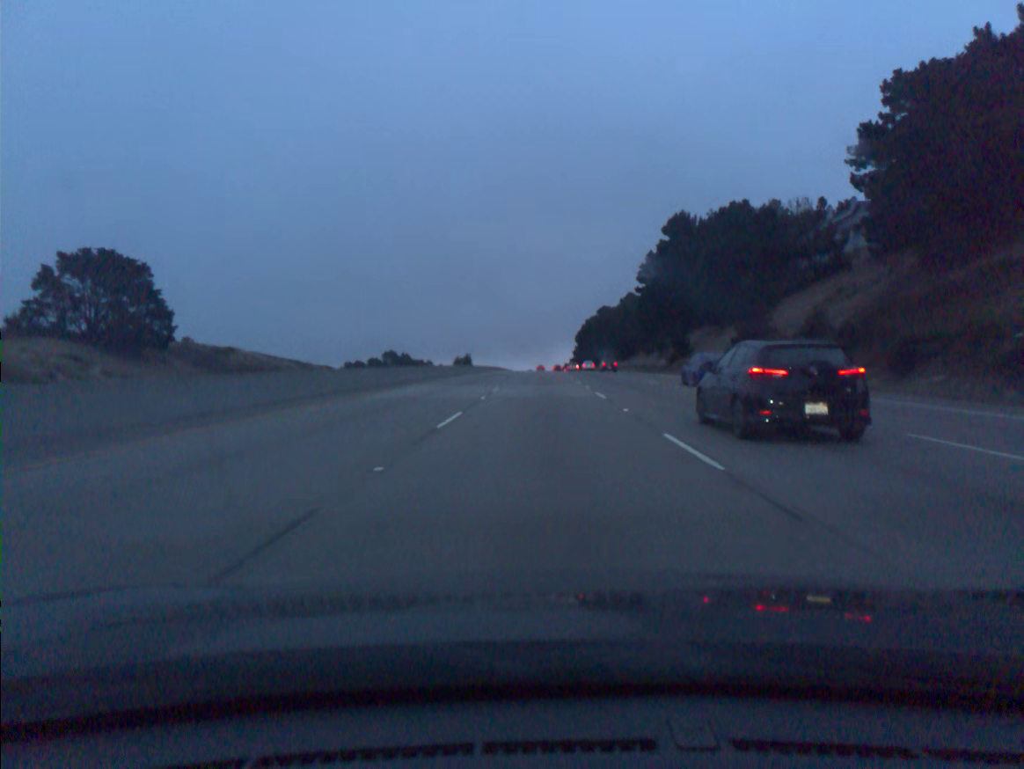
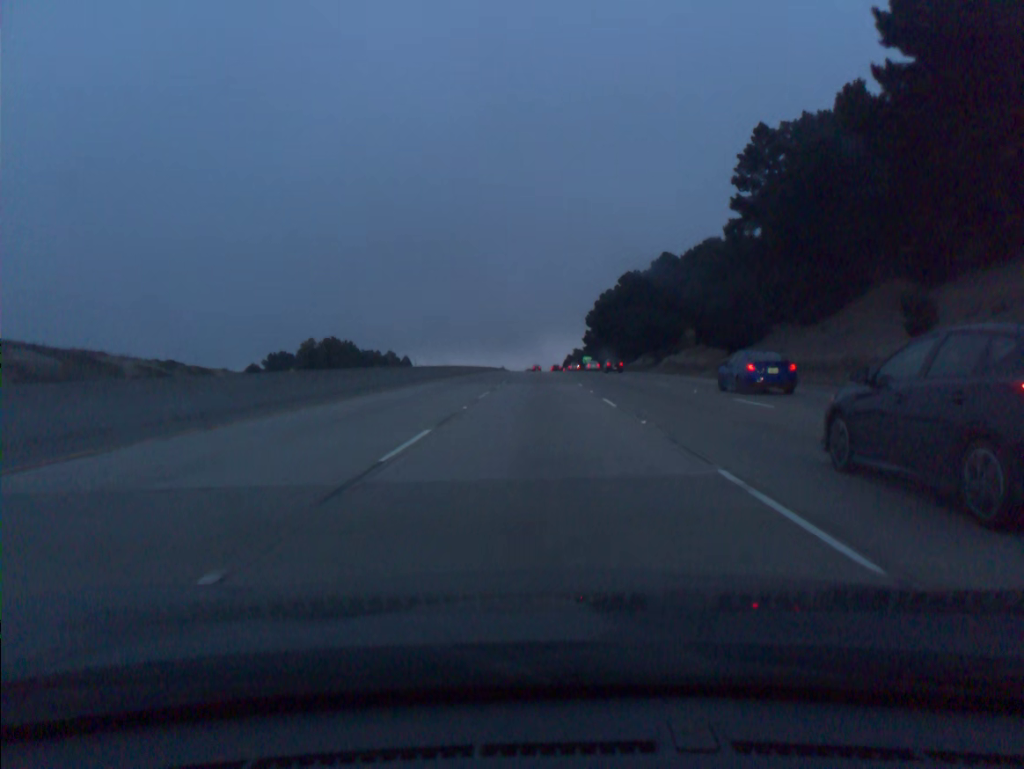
(+0.1, +91.7) m; 0°
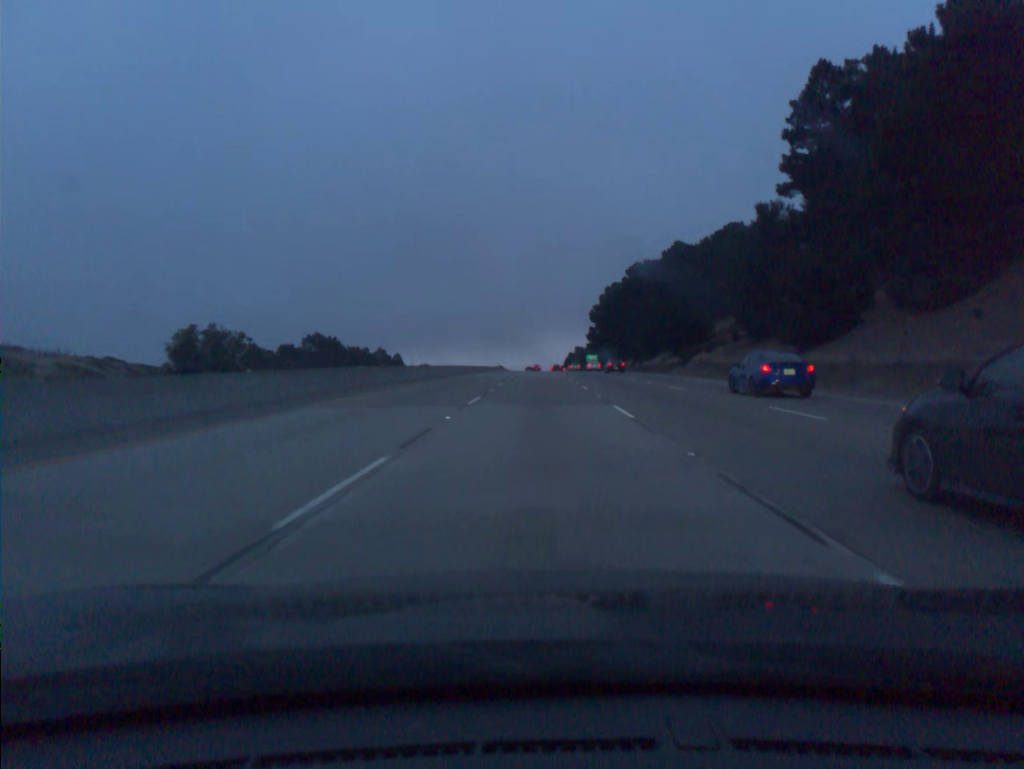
(0.0, +18.4) m; 0°
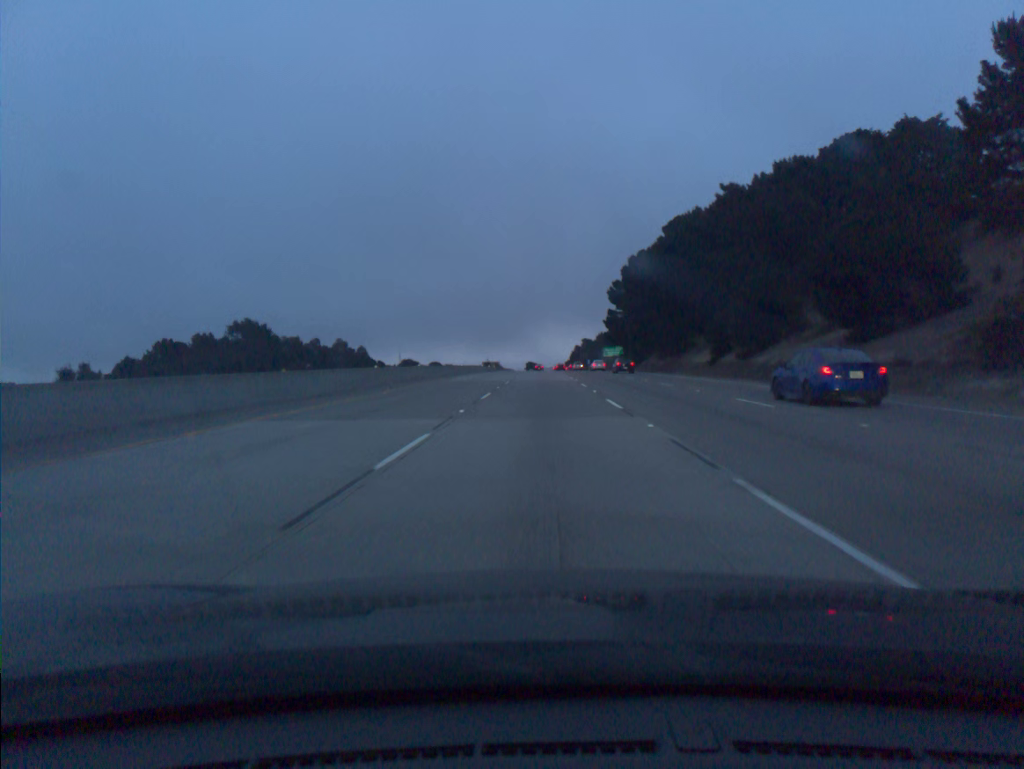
(-0.1, +55.4) m; 0°
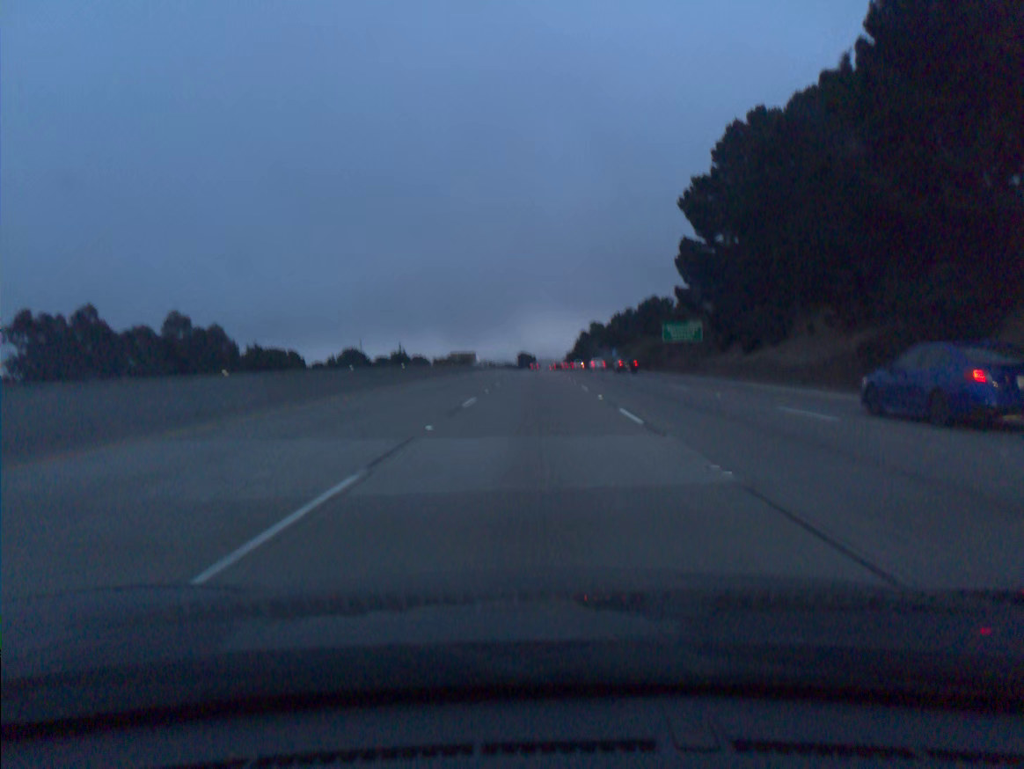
(+0.2, +92.2) m; 0°
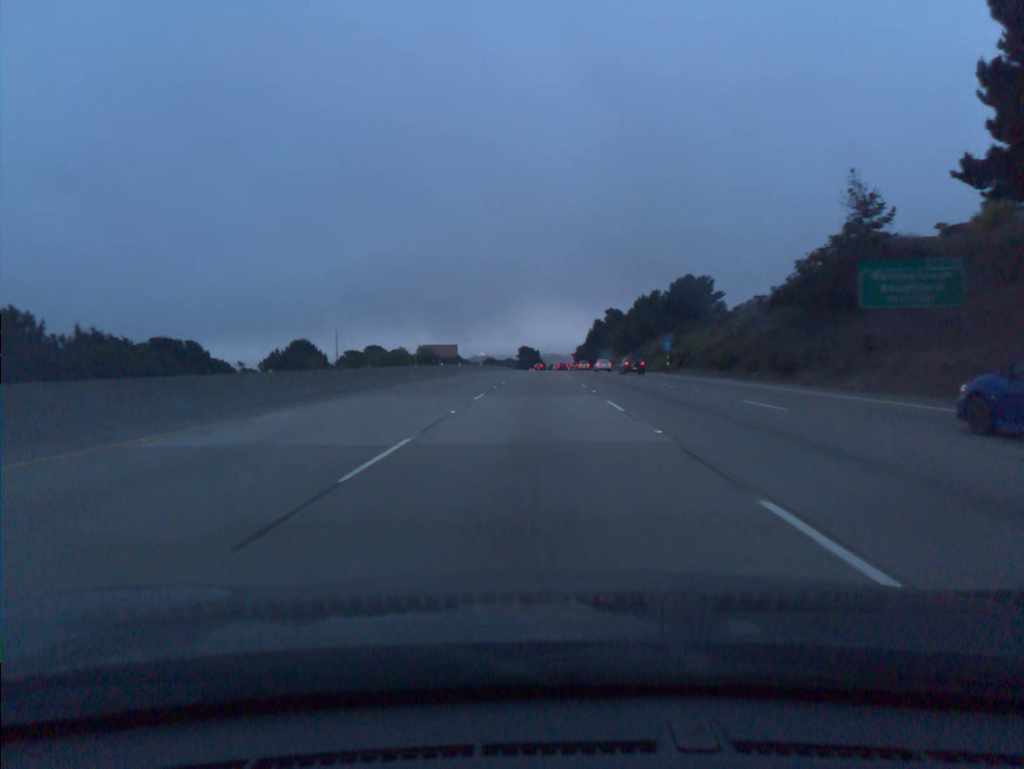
(-0.1, +55.2) m; 0°
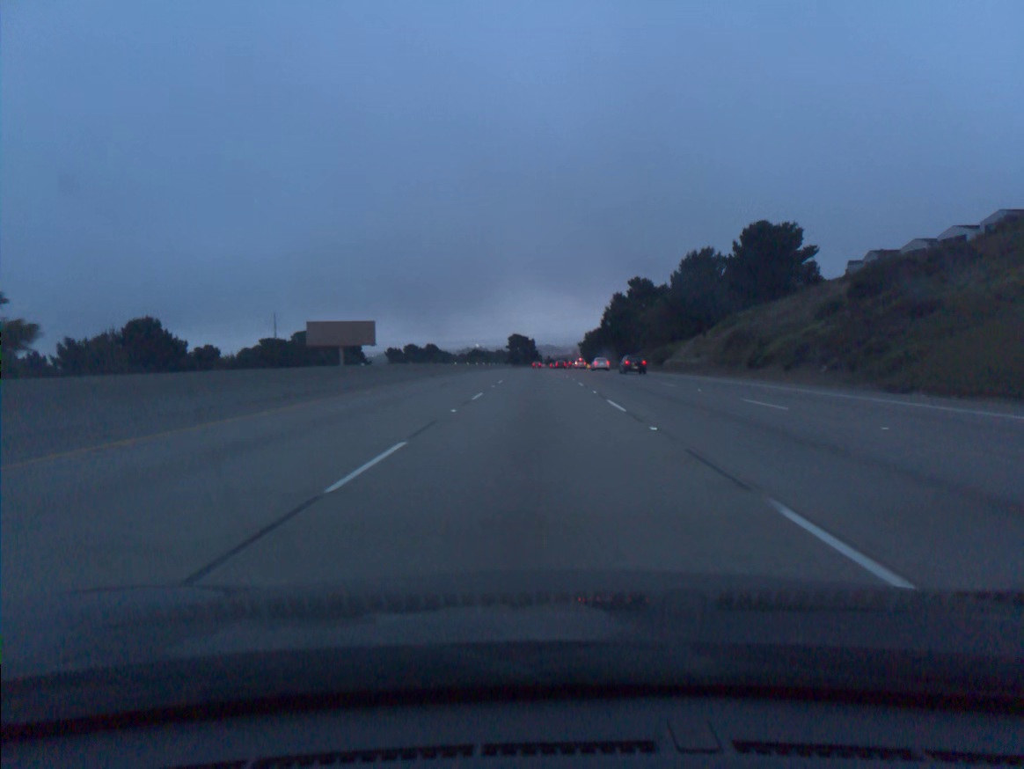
(+0.1, +73.7) m; 0°
